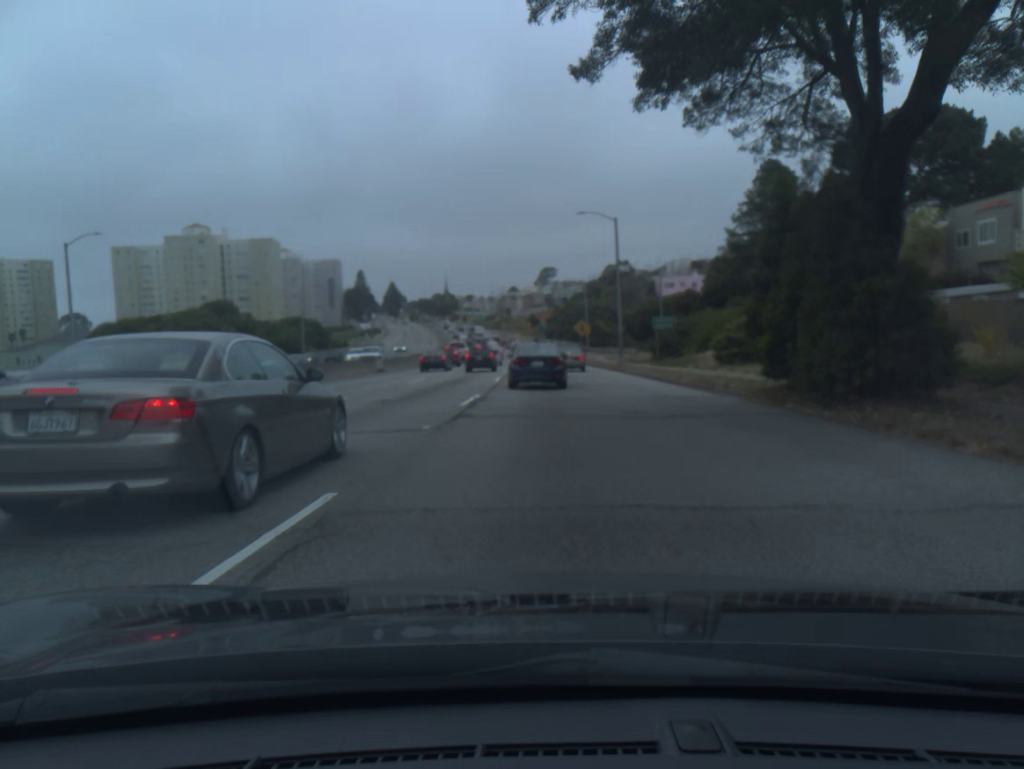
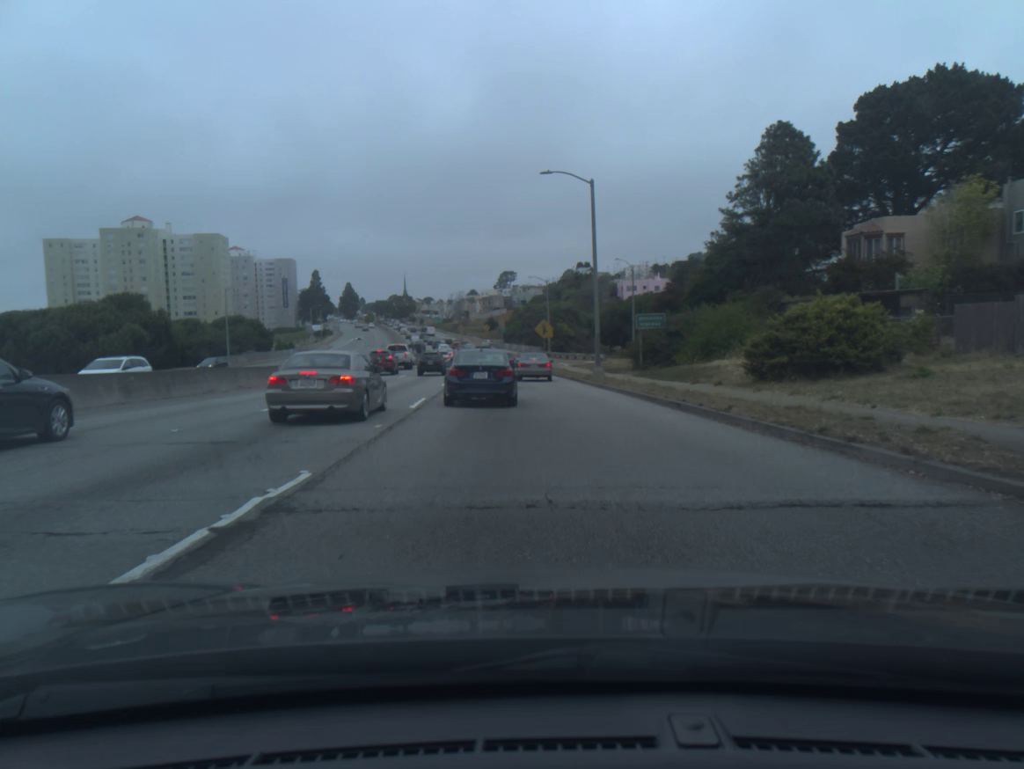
(+0.3, +12.7) m; +2°
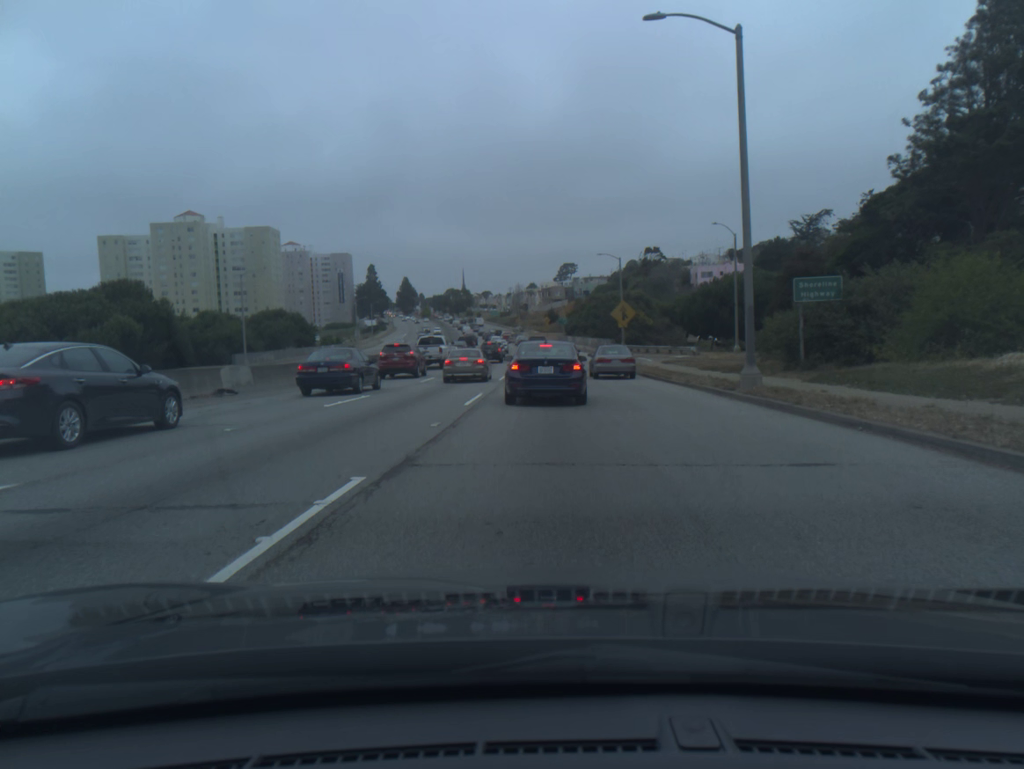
(-1.0, +15.6) m; -4°
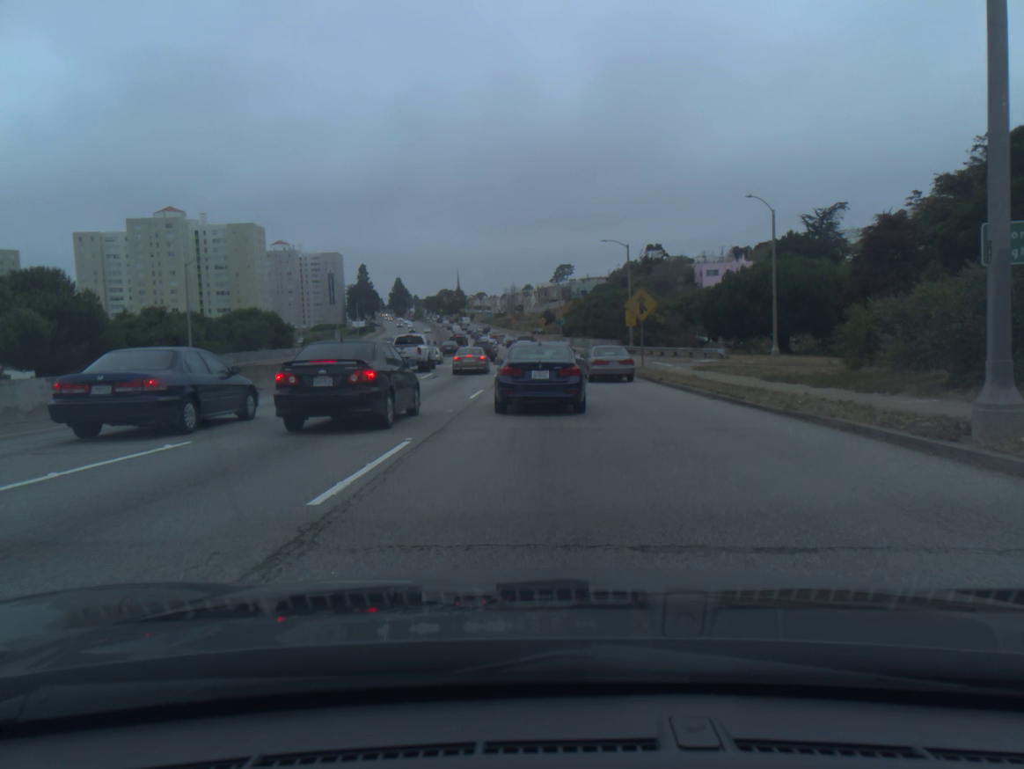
(0.0, +11.3) m; 0°
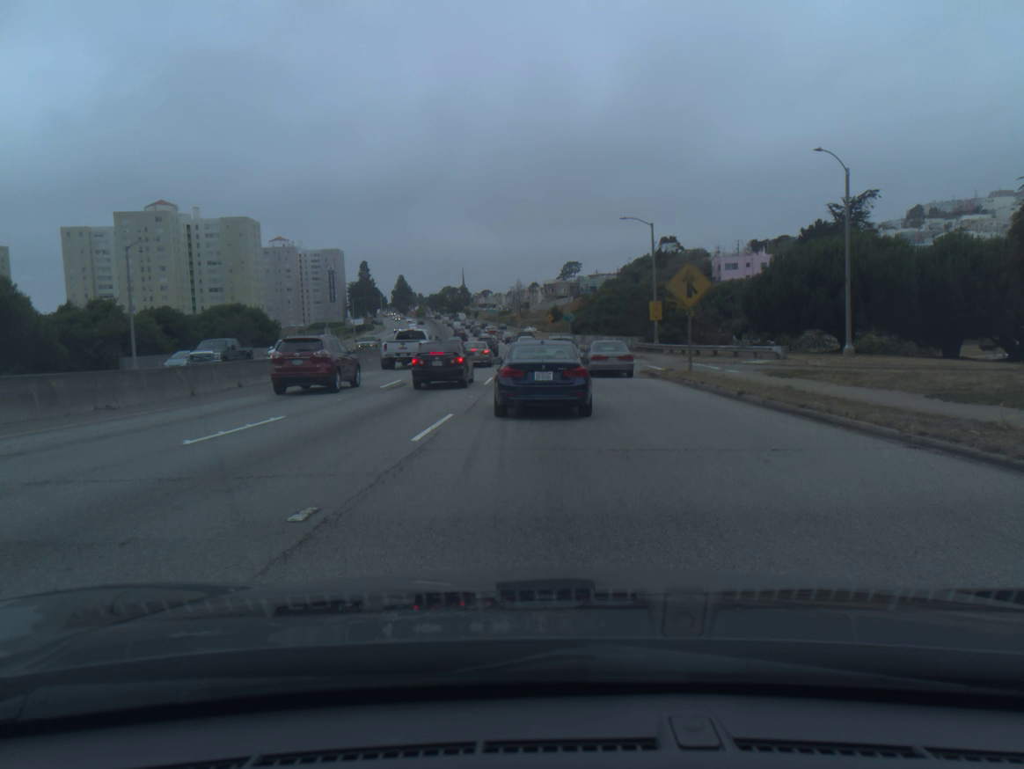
(-0.1, +10.5) m; 0°
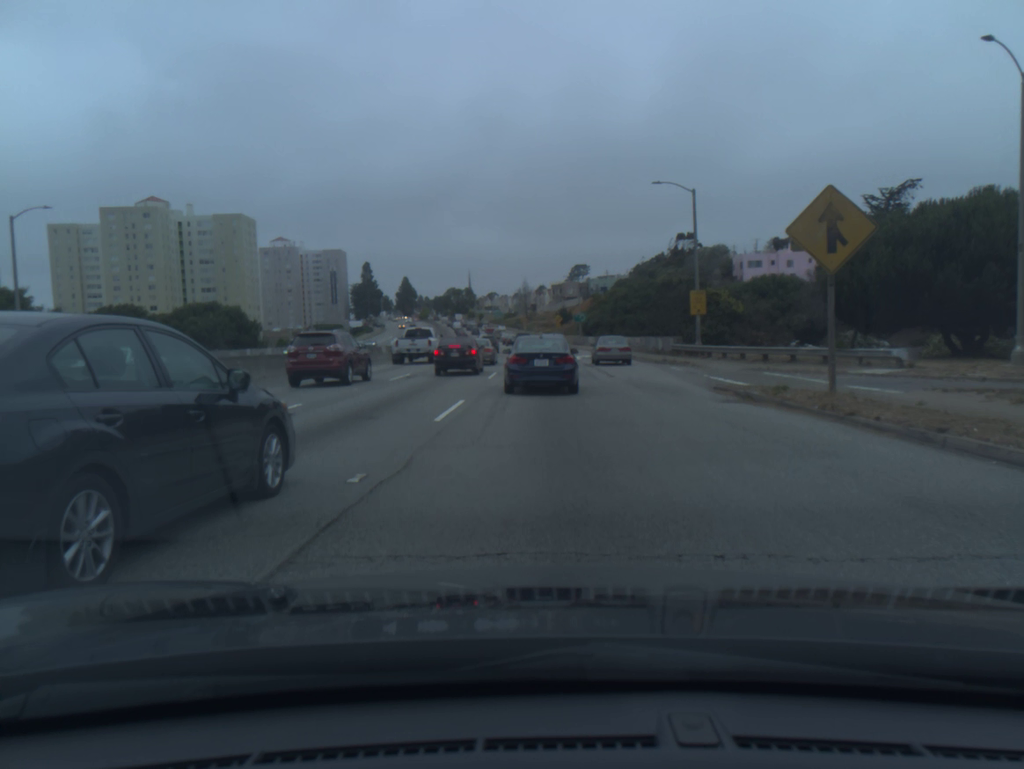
(-0.1, +13.2) m; -1°
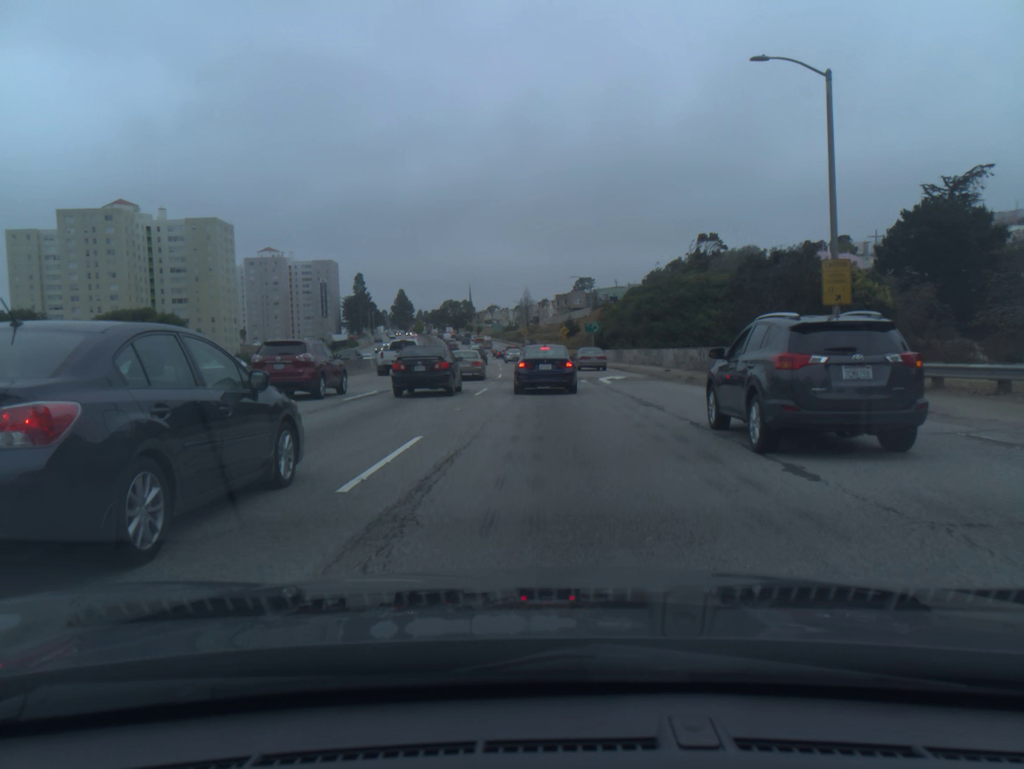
(0.0, +20.1) m; 0°
